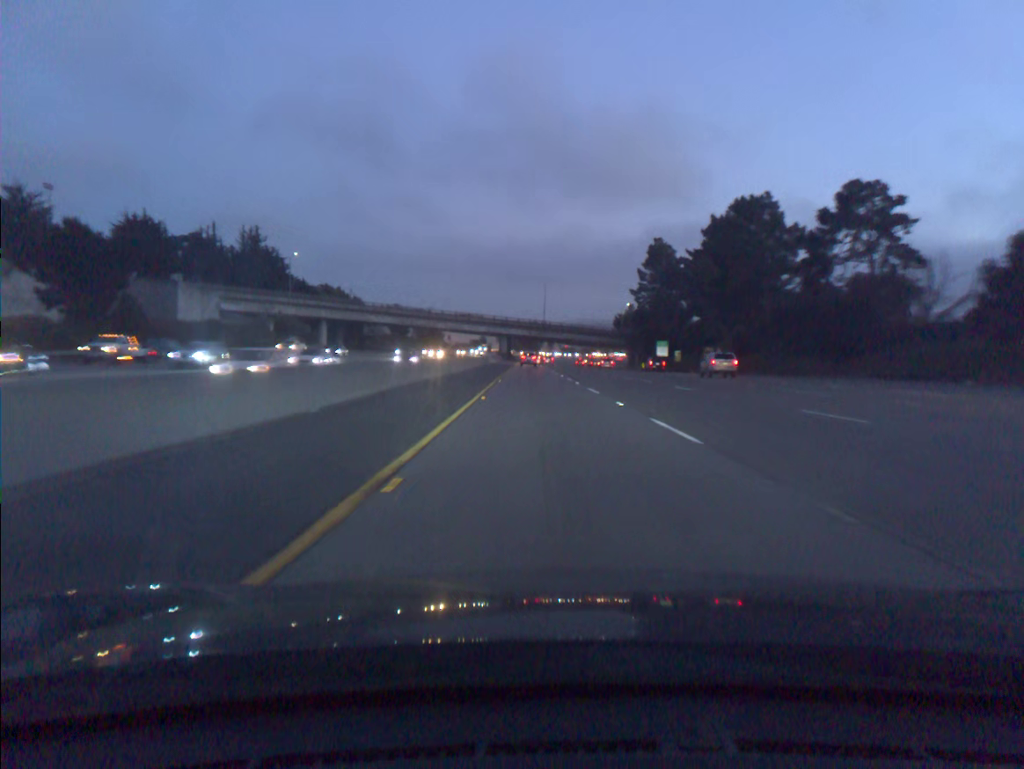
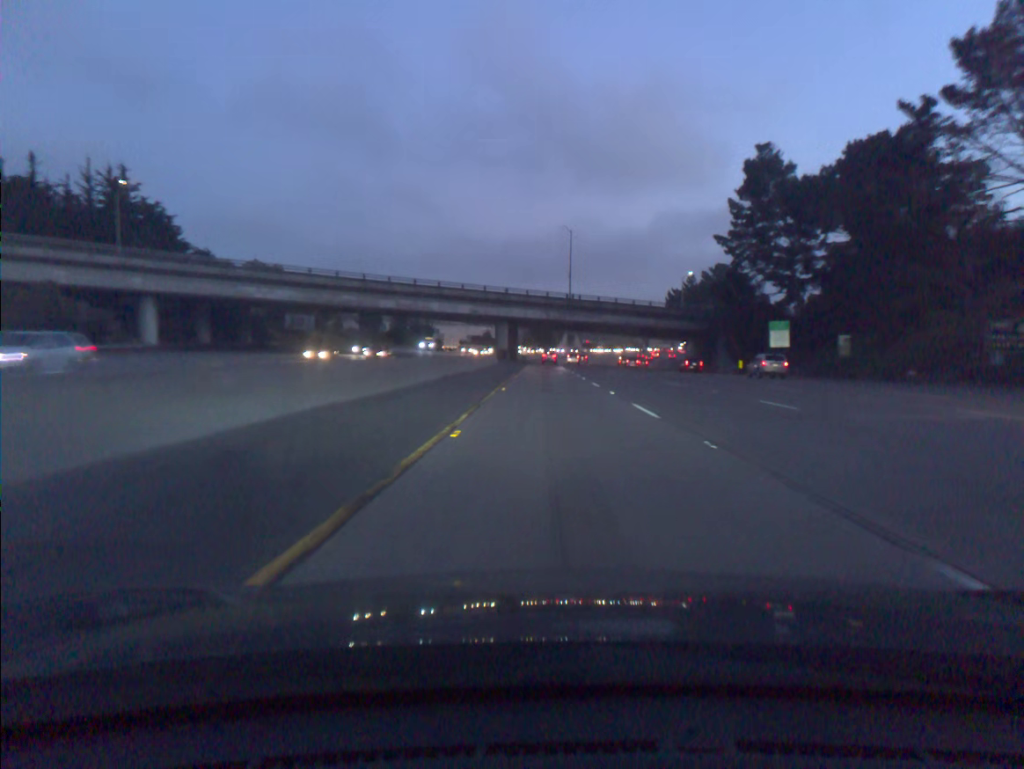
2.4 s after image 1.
(-1.4, +68.4) m; -1°
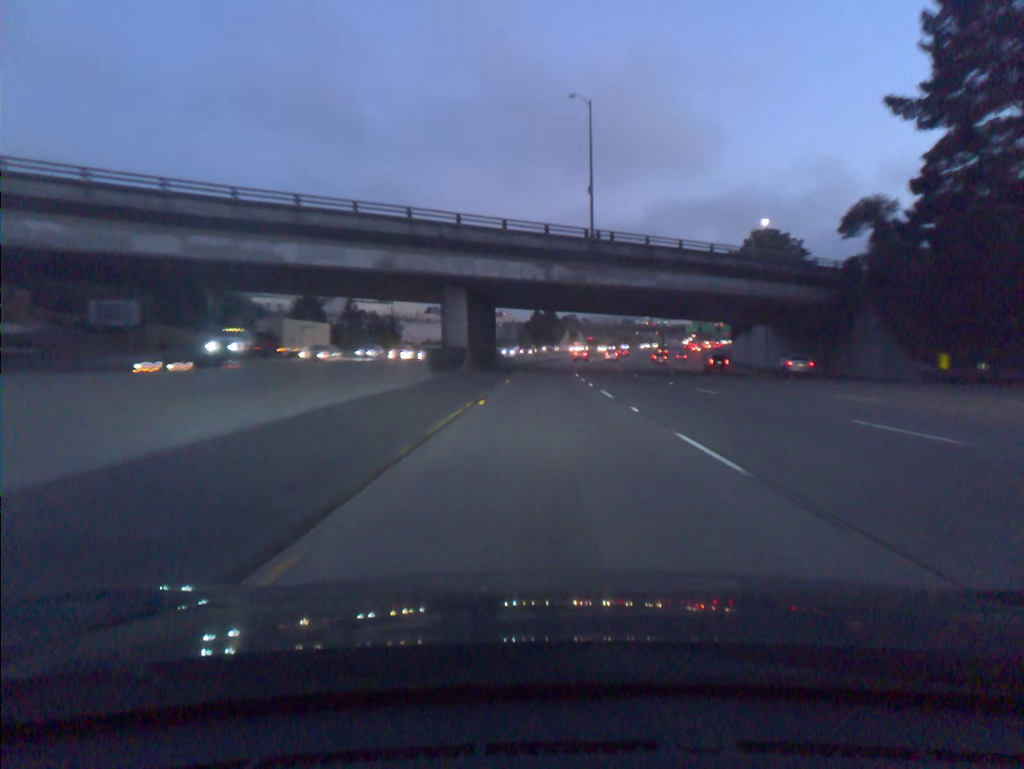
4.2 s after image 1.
(+0.1, +51.2) m; 0°
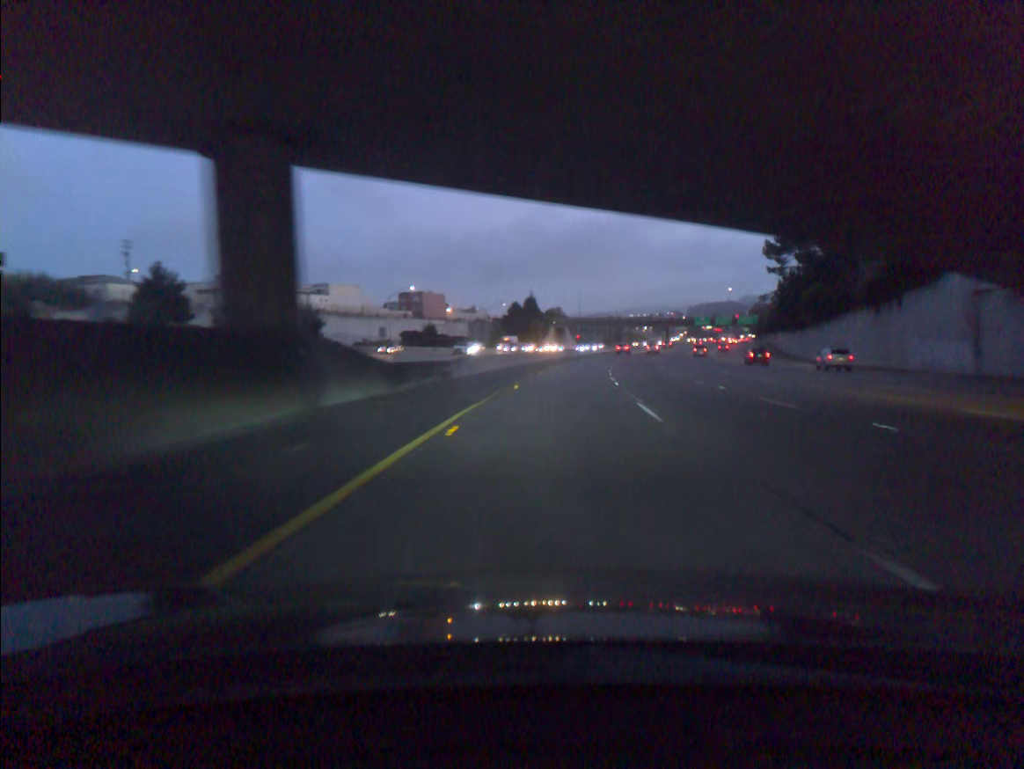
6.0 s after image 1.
(+0.2, +51.1) m; +1°
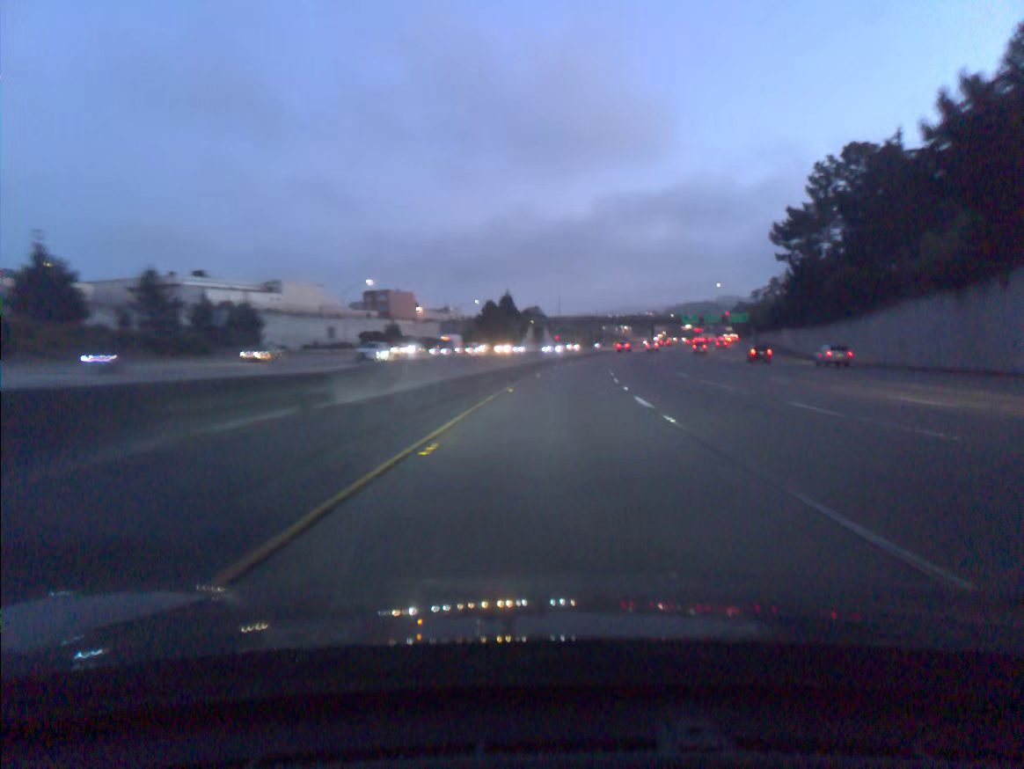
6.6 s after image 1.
(+0.2, +17.0) m; +2°
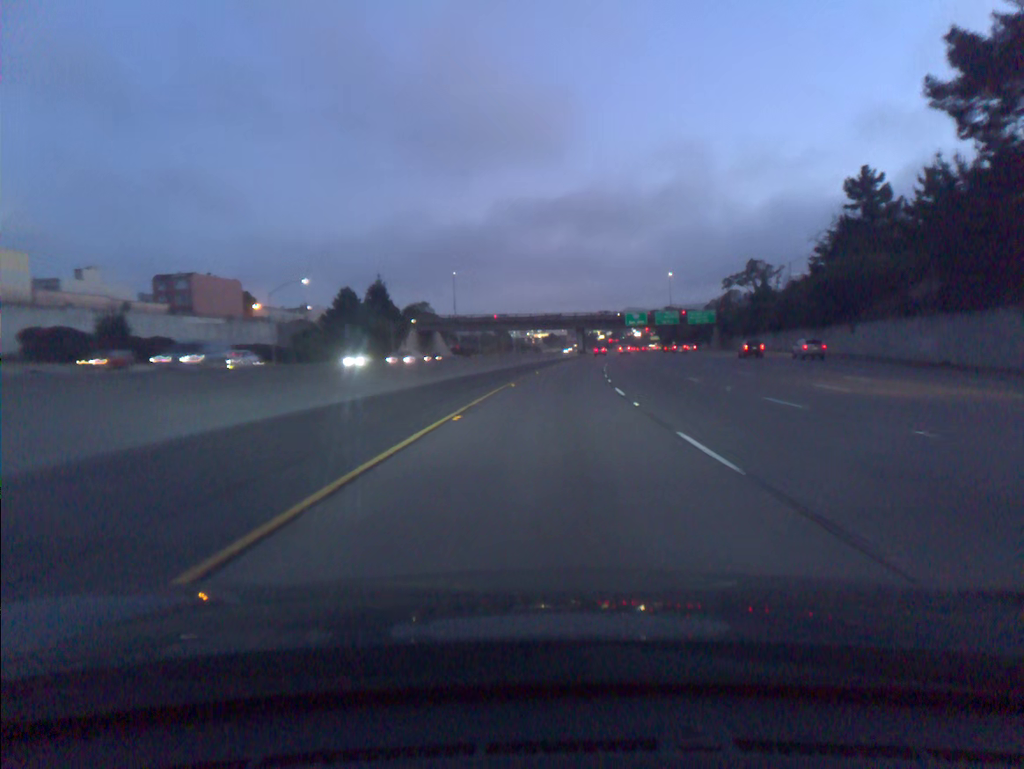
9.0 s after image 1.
(+4.1, +67.8) m; +7°
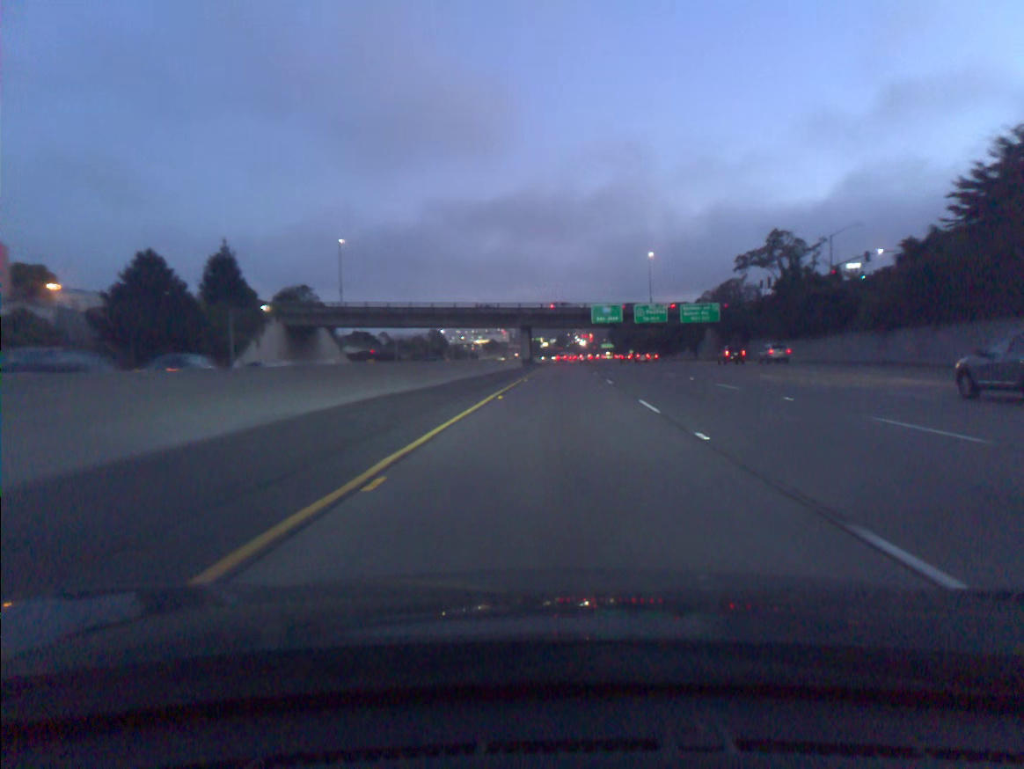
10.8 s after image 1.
(+1.9, +51.0) m; +4°
